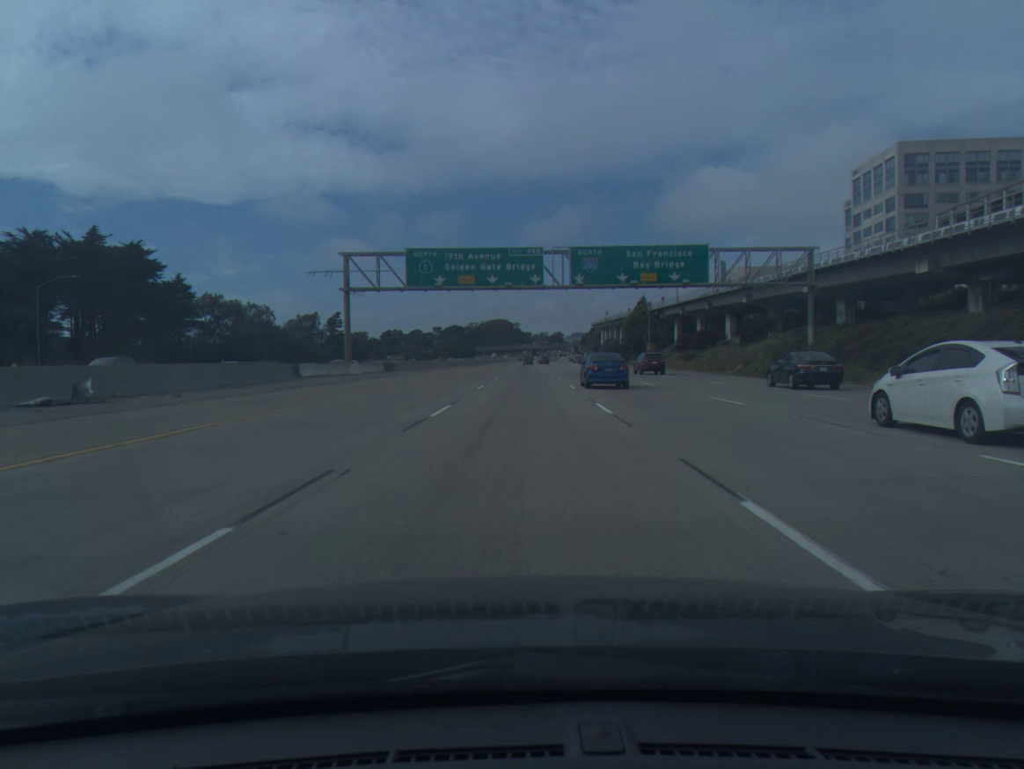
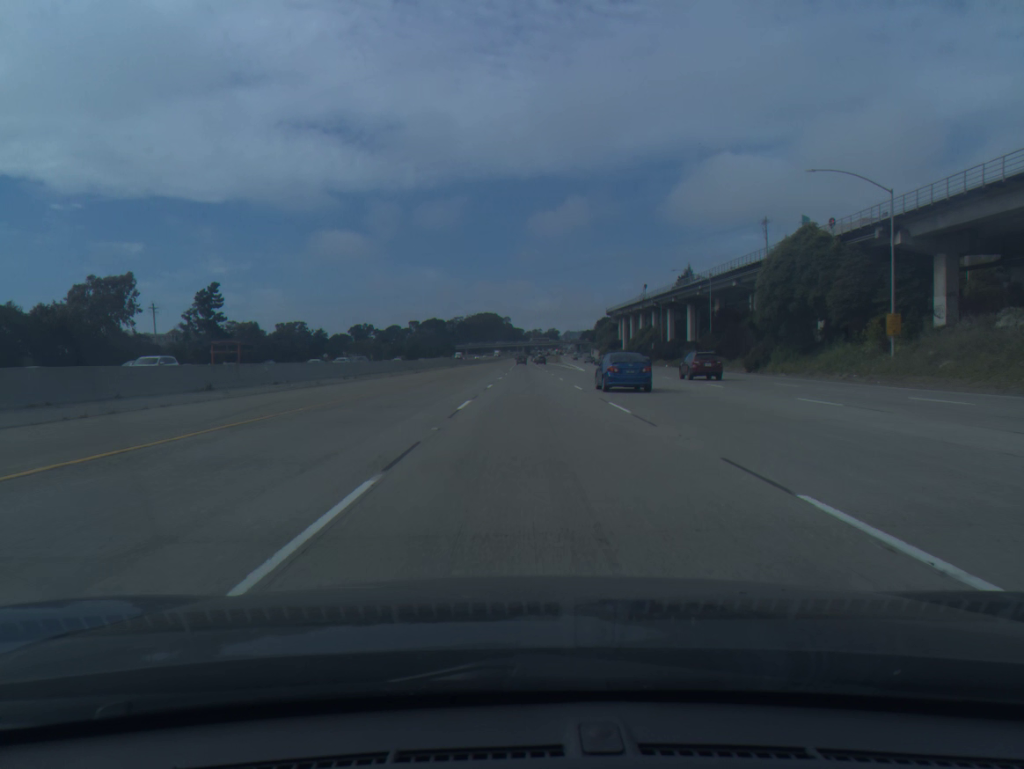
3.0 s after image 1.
(+0.8, +100.1) m; +1°
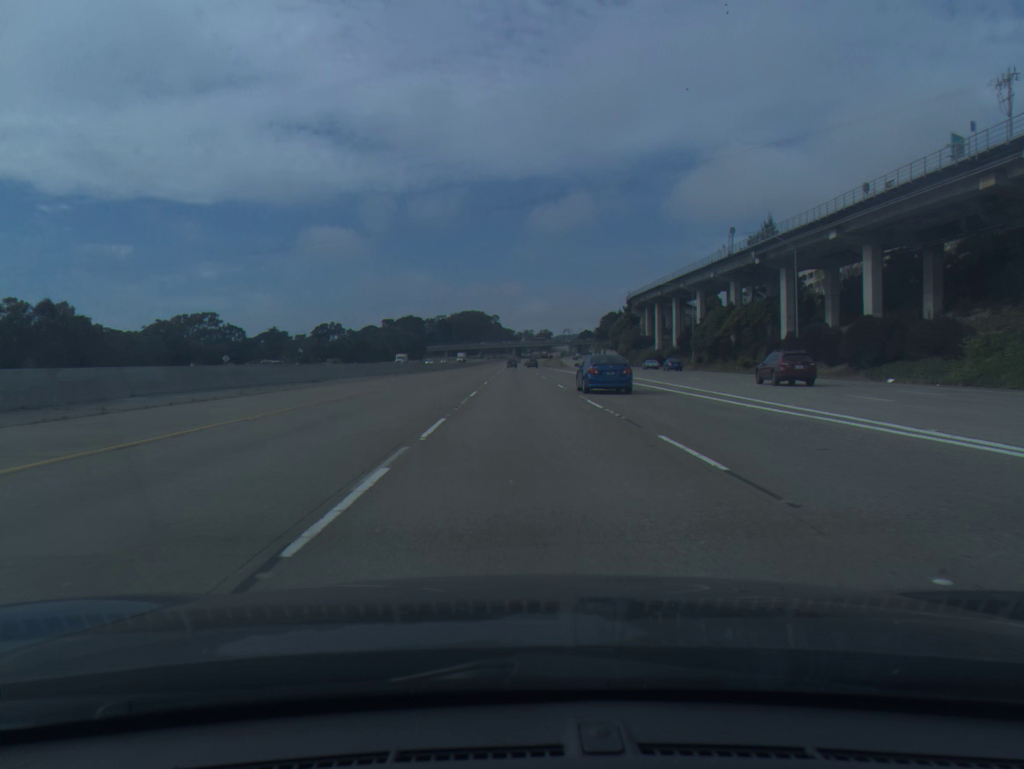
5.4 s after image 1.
(+0.6, +79.7) m; +1°
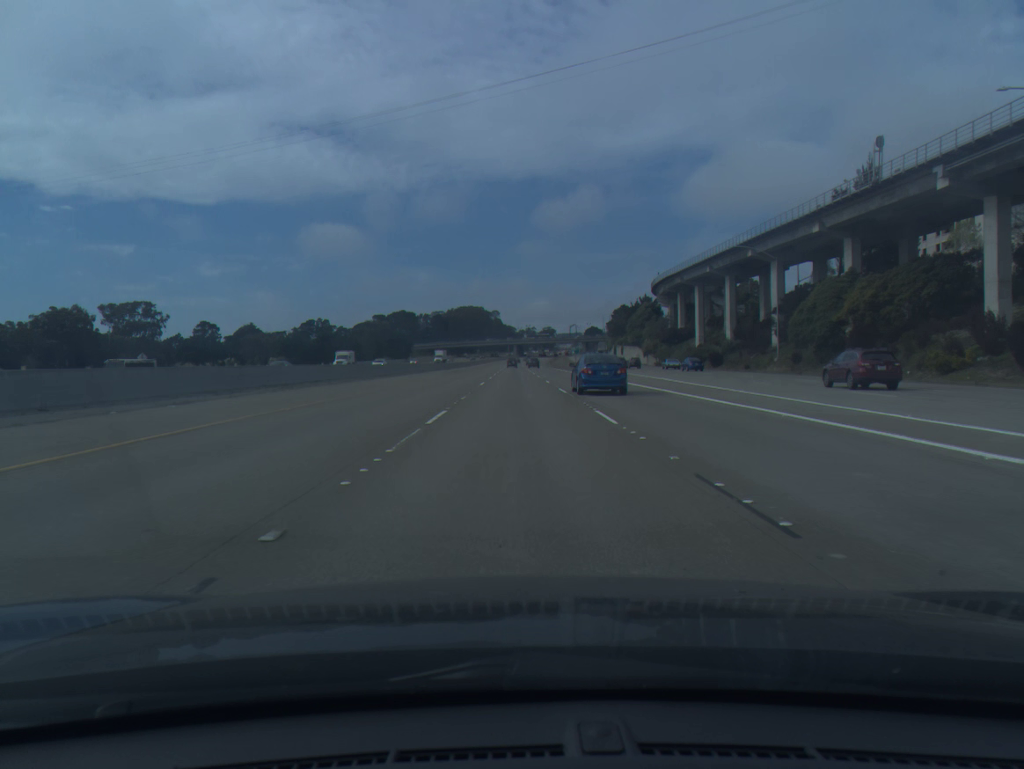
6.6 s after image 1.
(0.0, +40.1) m; 0°
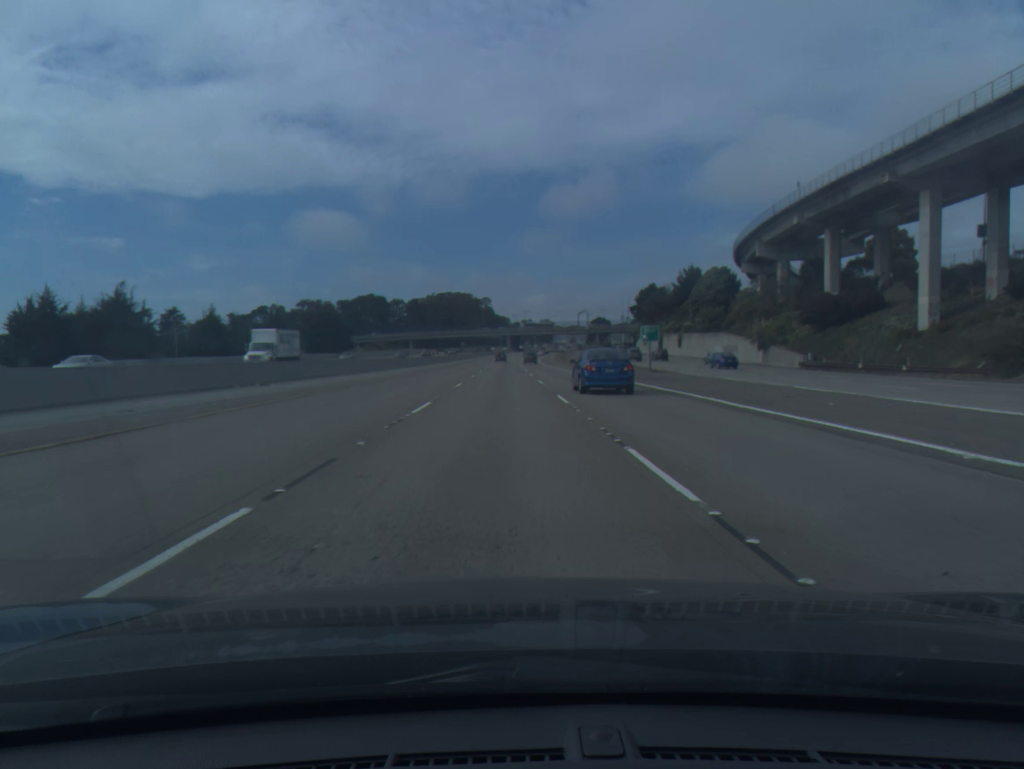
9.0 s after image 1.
(-0.2, +81.3) m; 0°
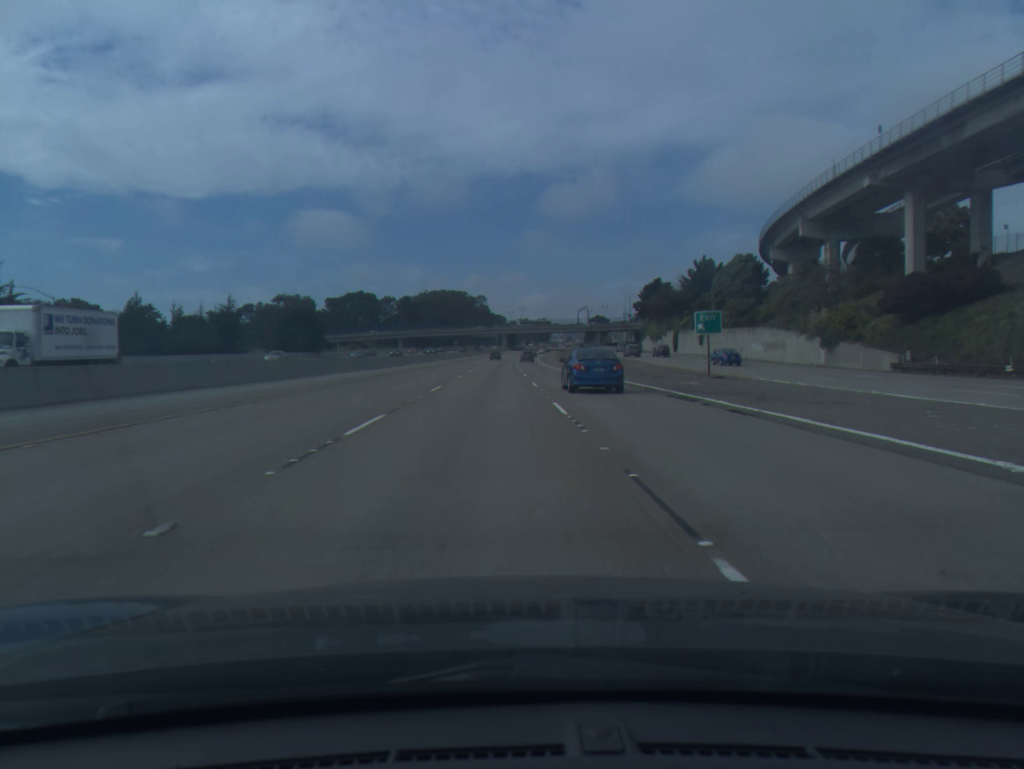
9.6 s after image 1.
(+0.1, +20.0) m; 0°
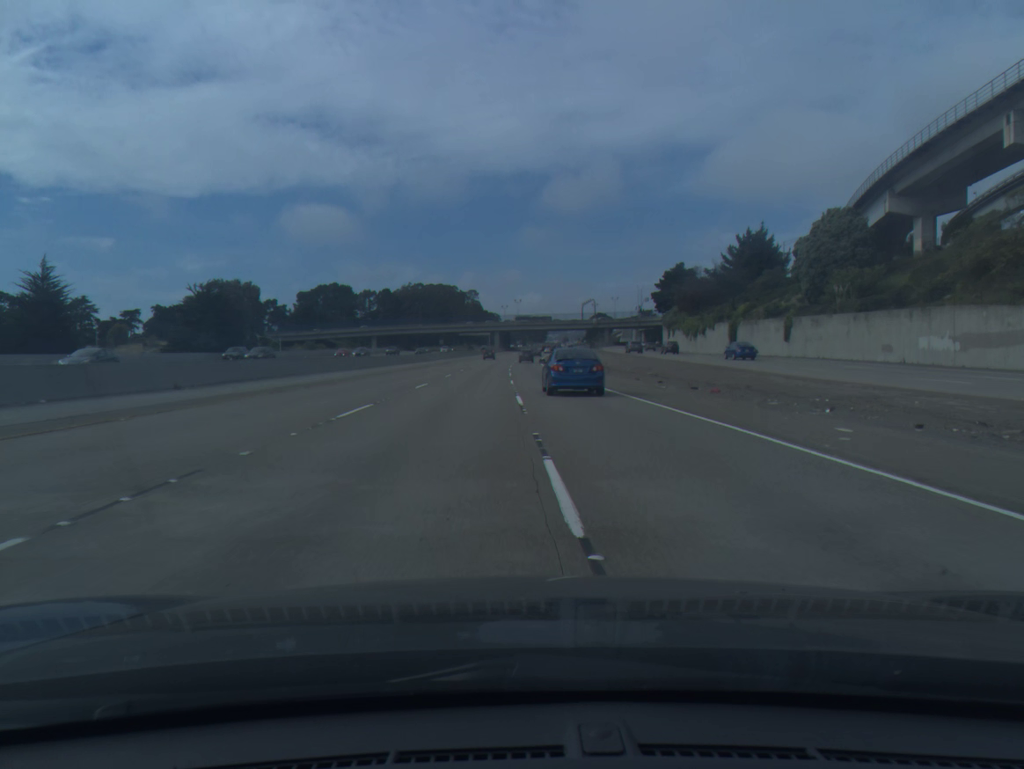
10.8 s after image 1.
(0.0, +39.5) m; 0°
